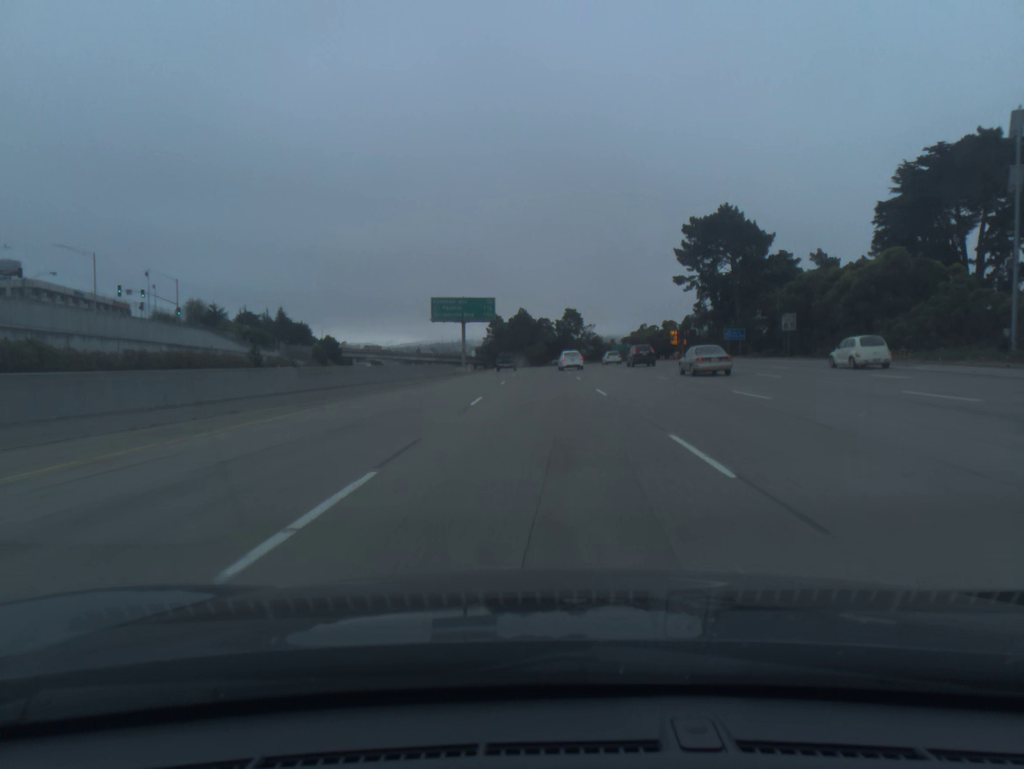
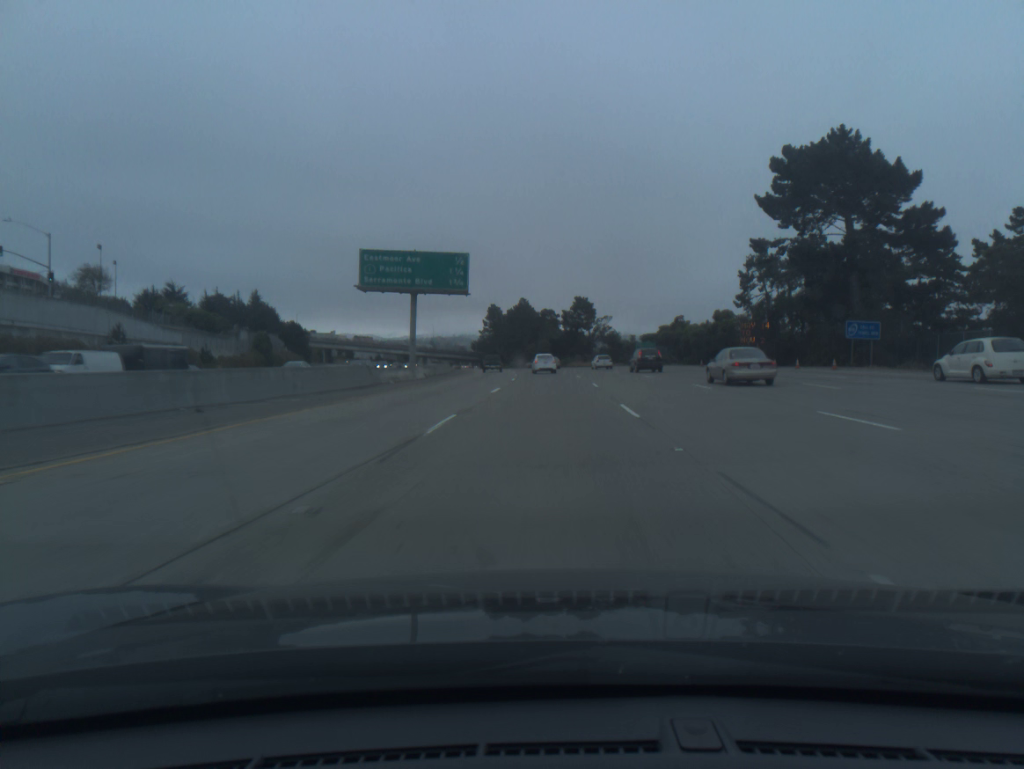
(0.0, +36.5) m; 0°
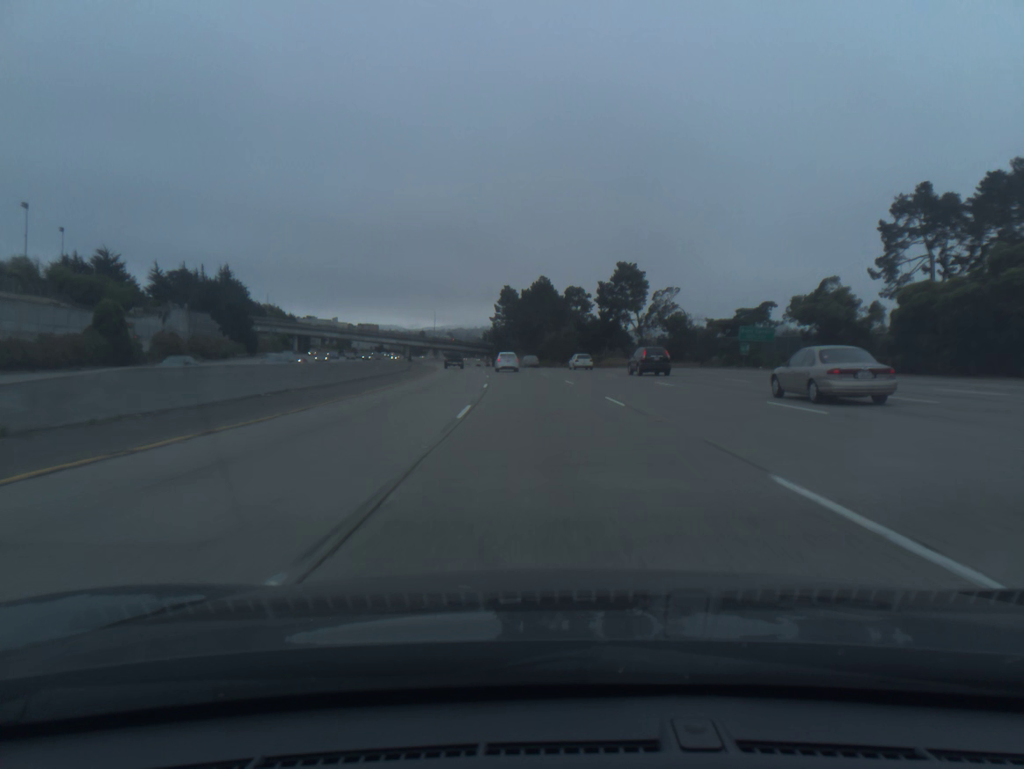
(-0.4, +54.8) m; -1°
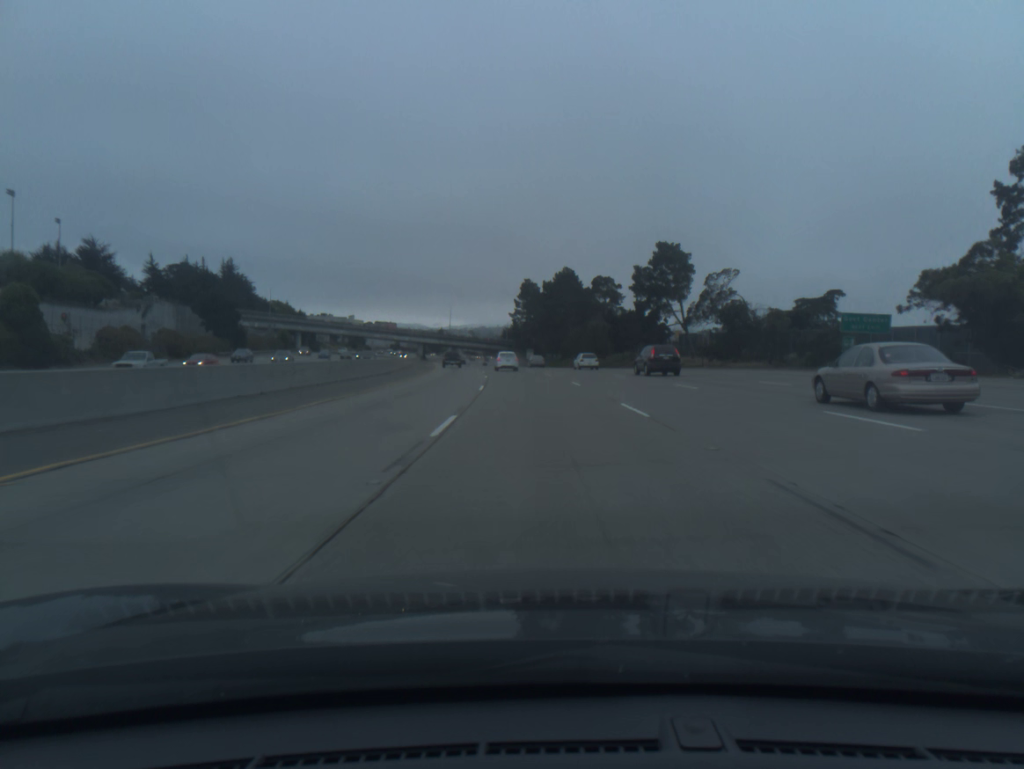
(-0.2, +18.4) m; -2°
